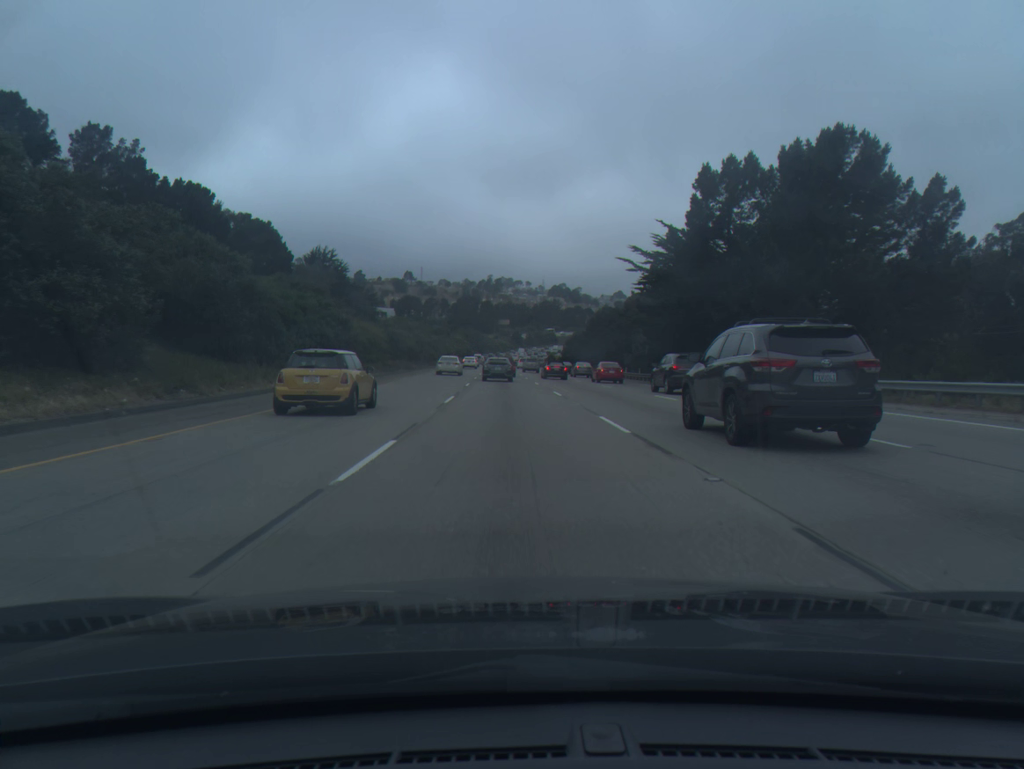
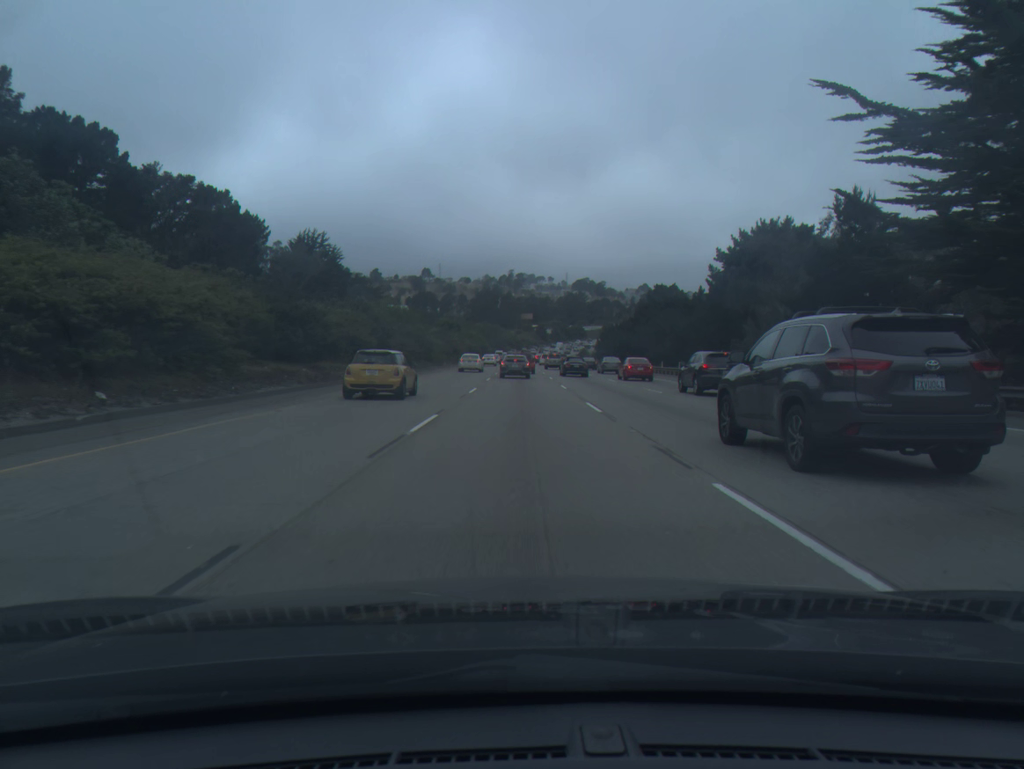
(-0.7, +38.4) m; -2°
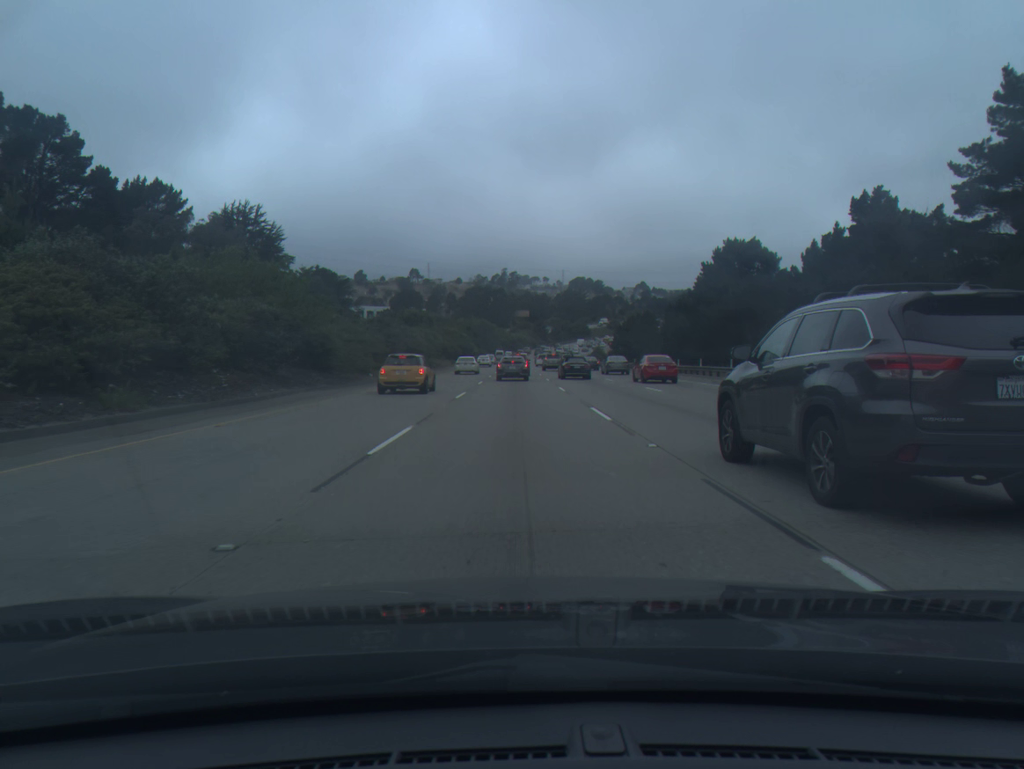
(+0.2, +46.8) m; 0°
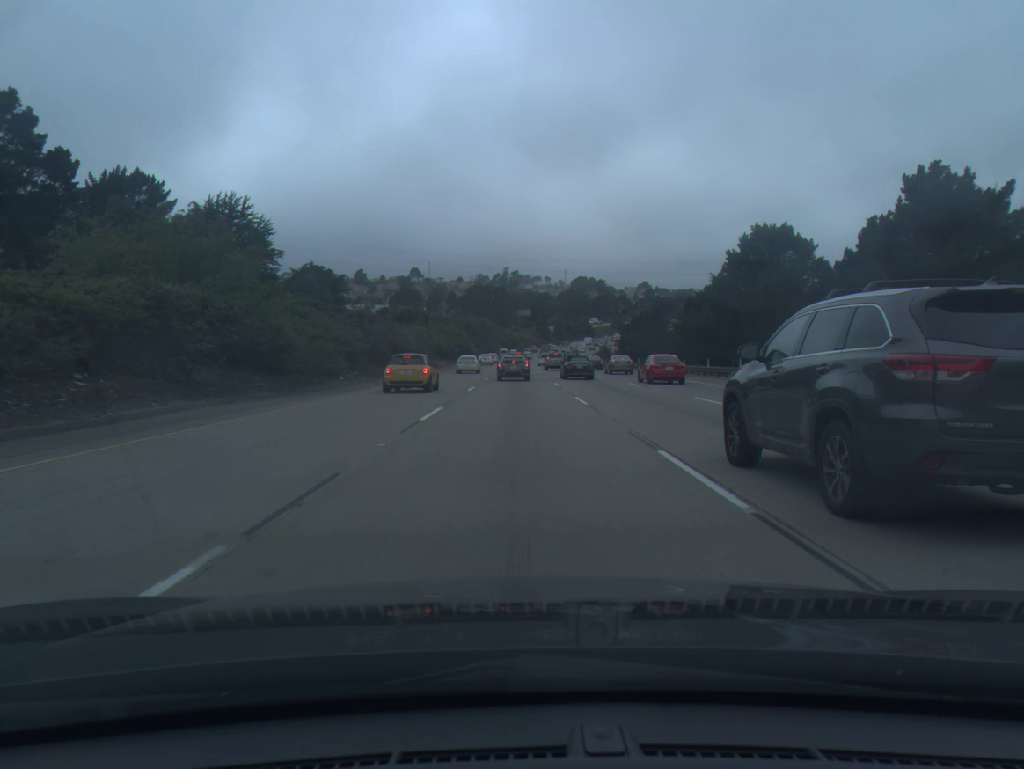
(0.0, +9.2) m; 0°
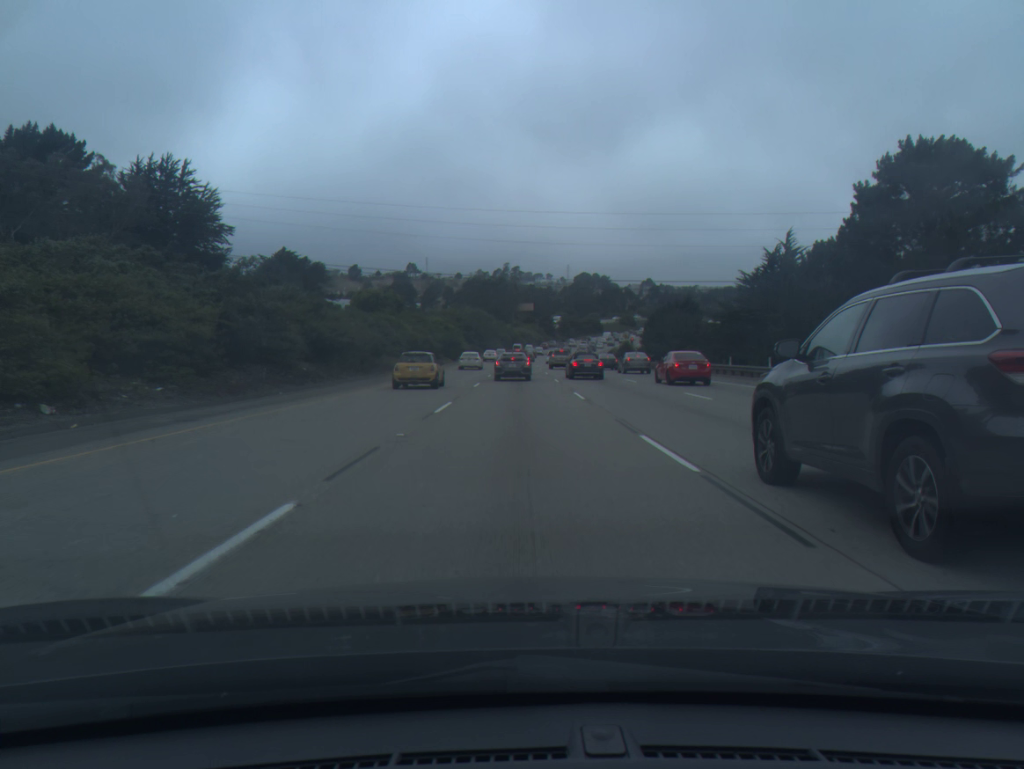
(-0.1, +27.3) m; 0°
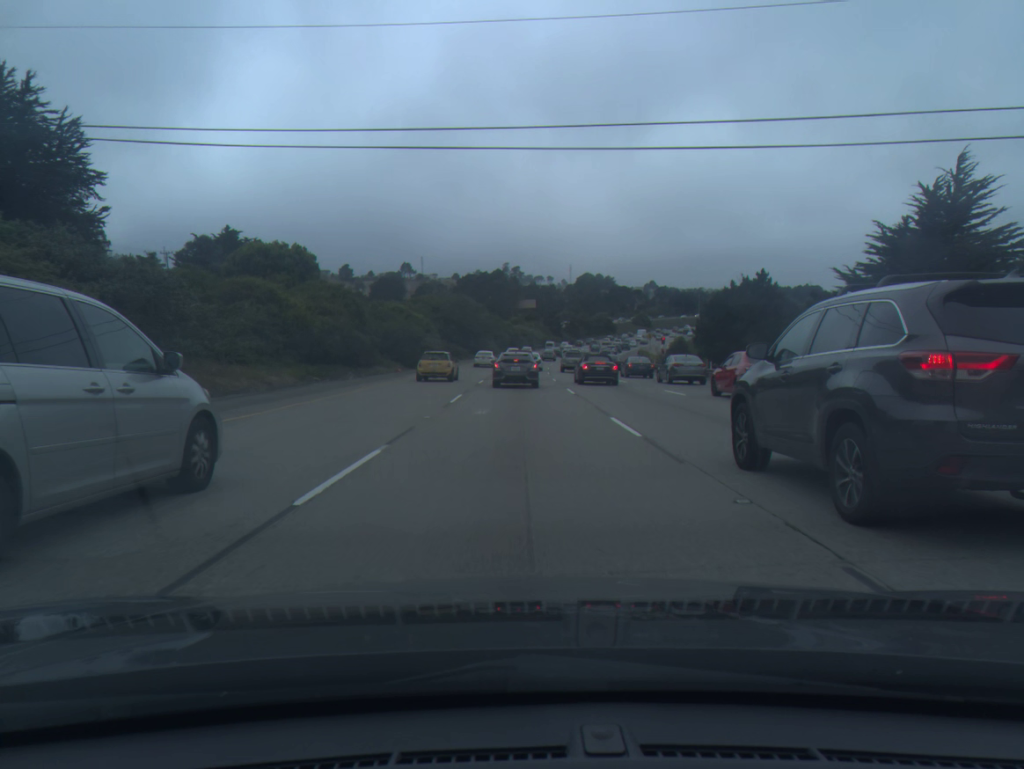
(+0.1, +40.1) m; 0°
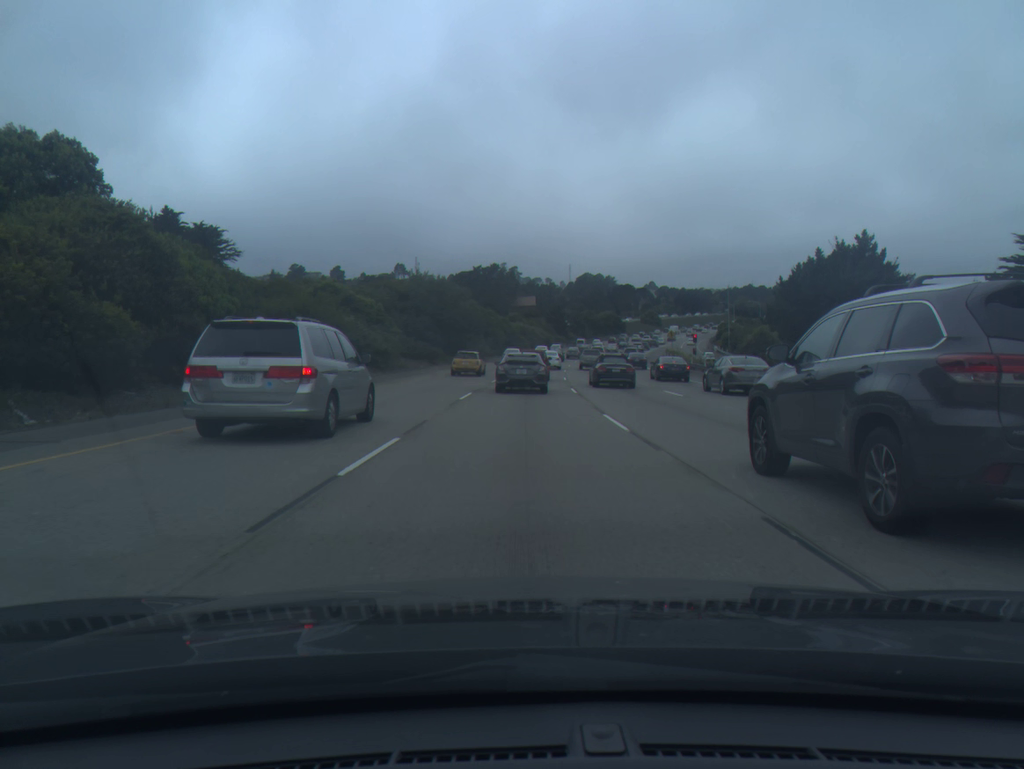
(0.0, +27.6) m; 0°
